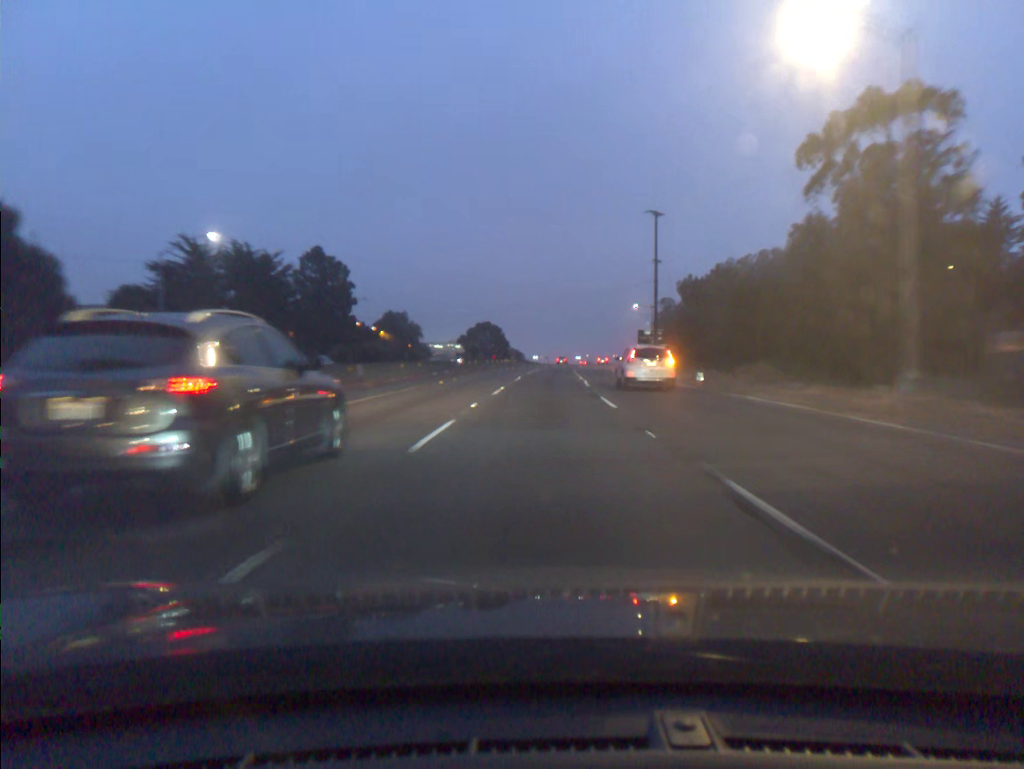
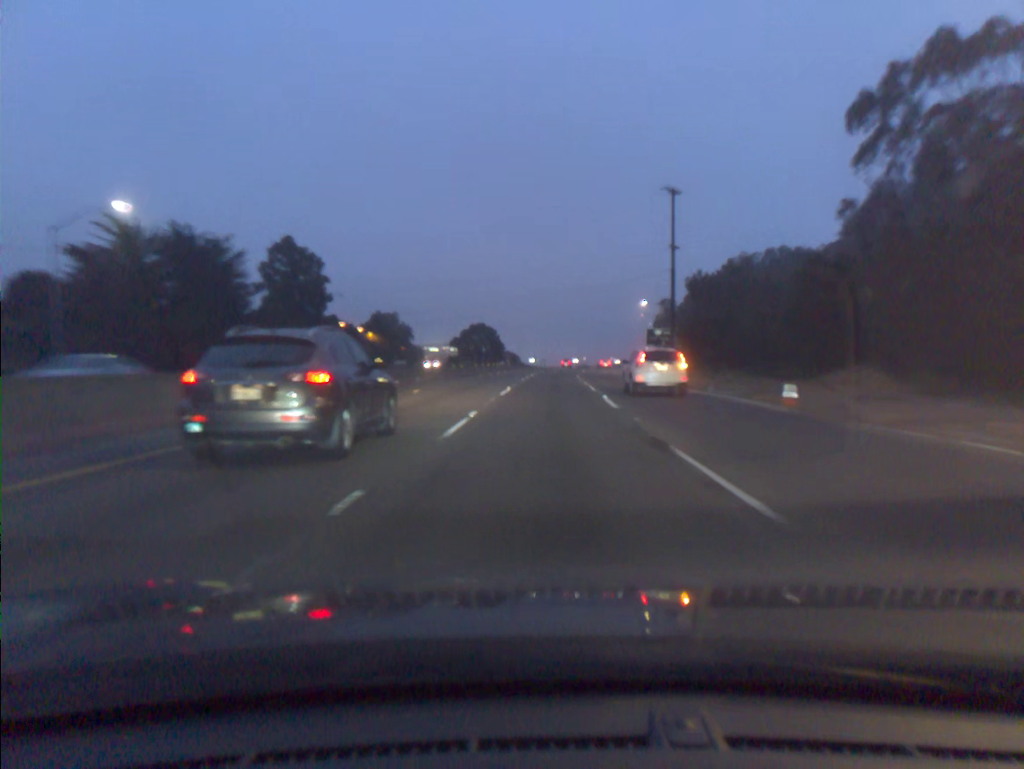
(0.0, +12.3) m; 0°
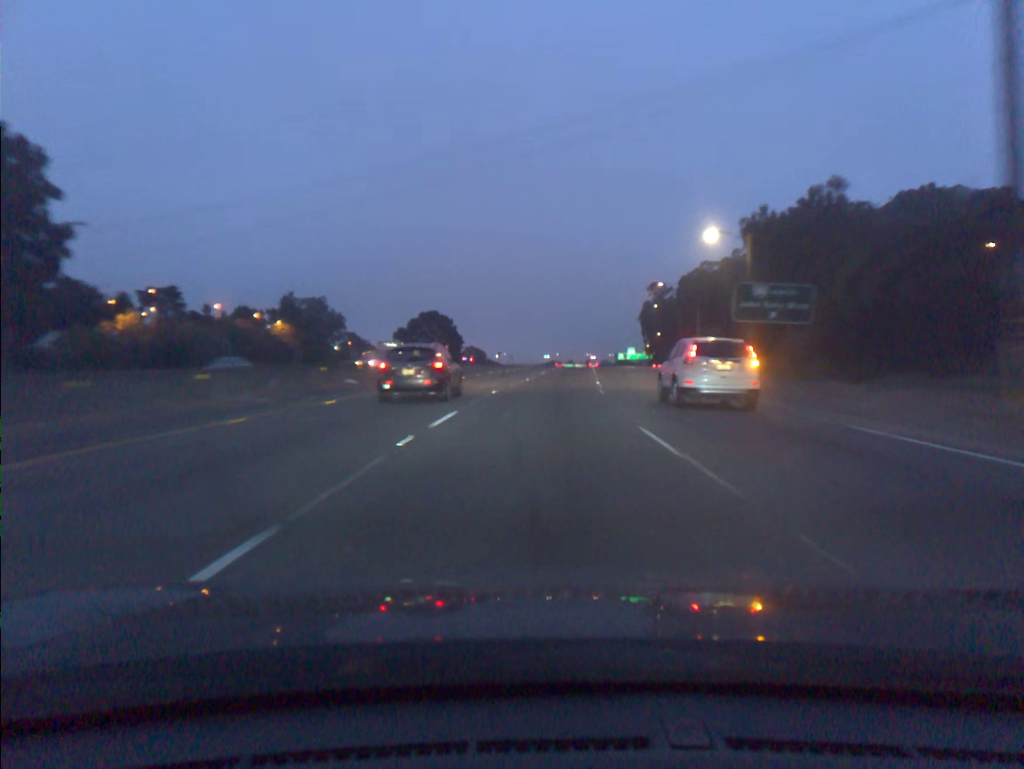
(+1.0, +50.8) m; +2°
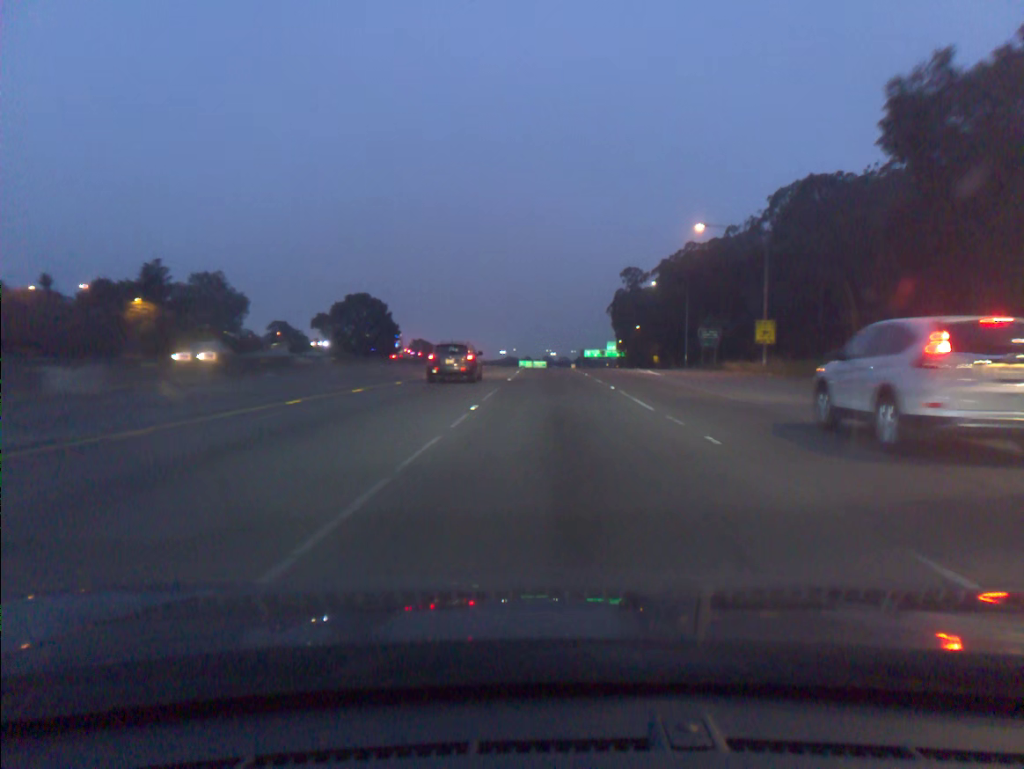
(+0.9, +39.8) m; +3°
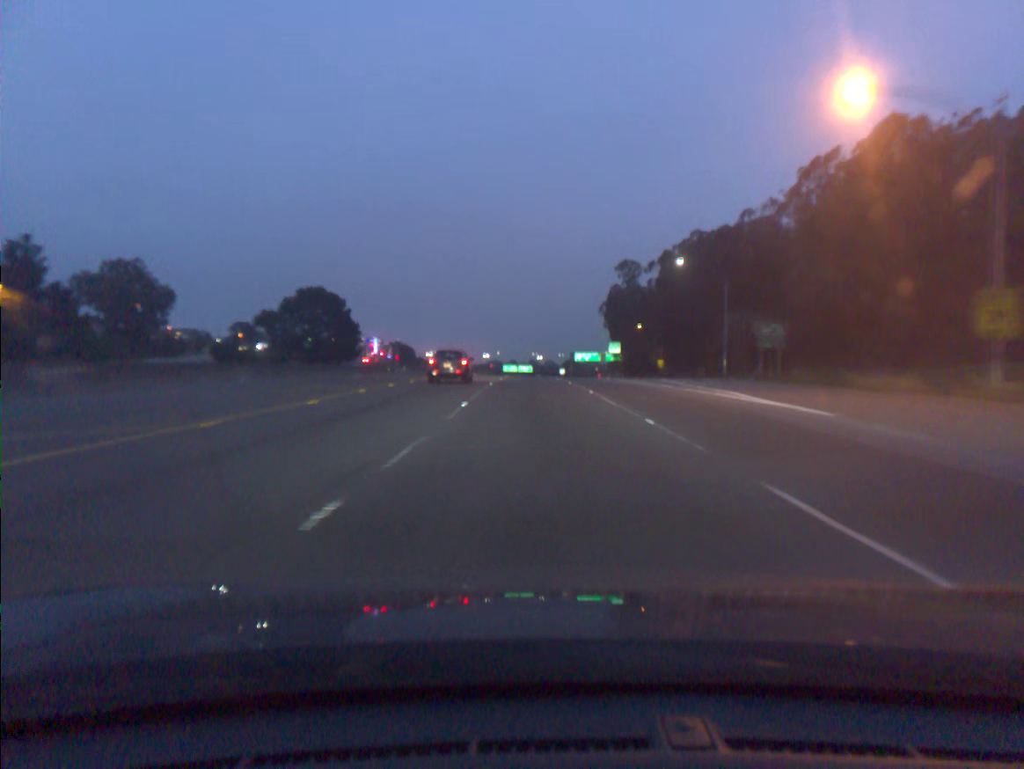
(+0.3, +27.4) m; +1°
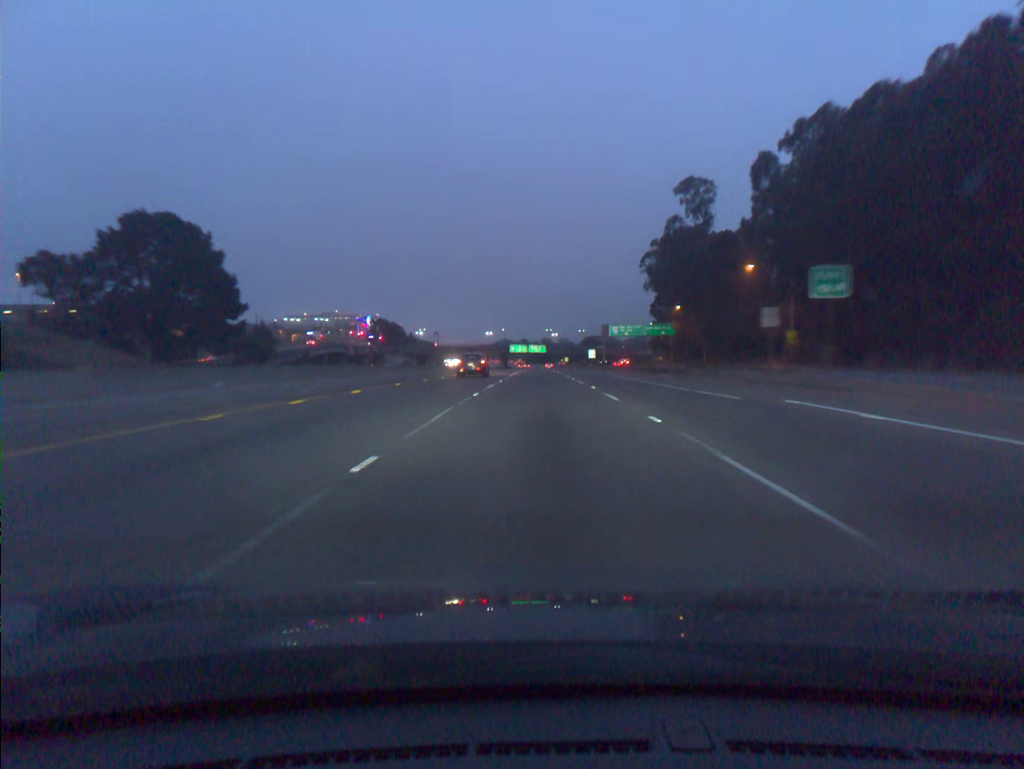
(-0.8, +70.9) m; -1°
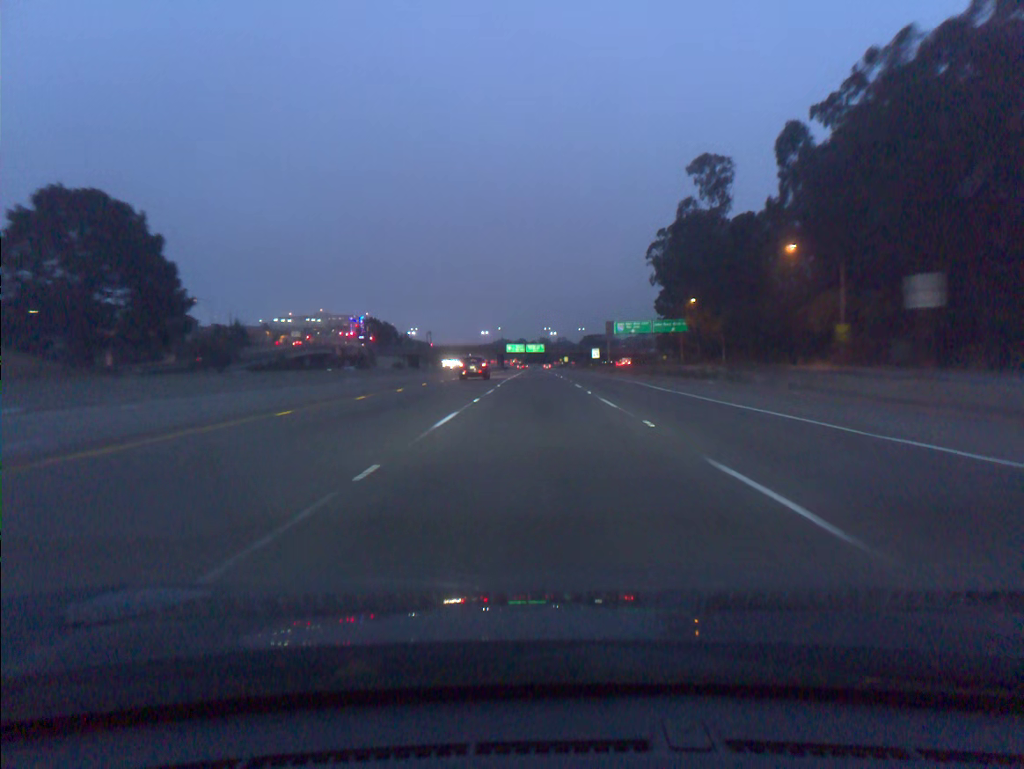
(0.0, +14.4) m; 0°
